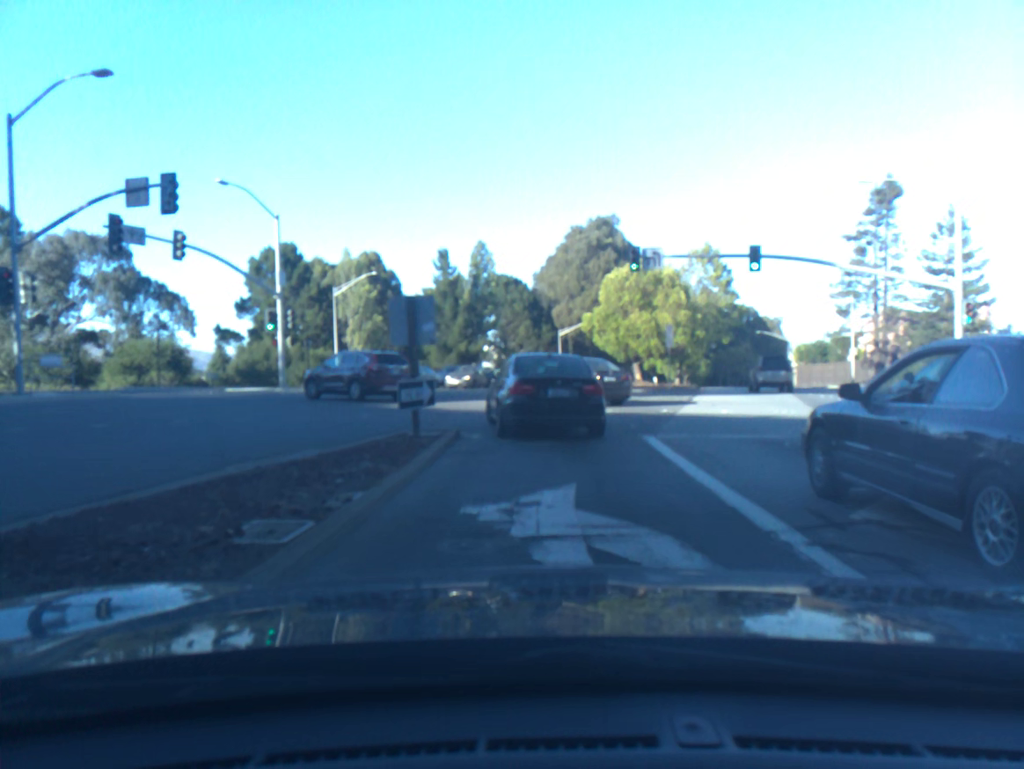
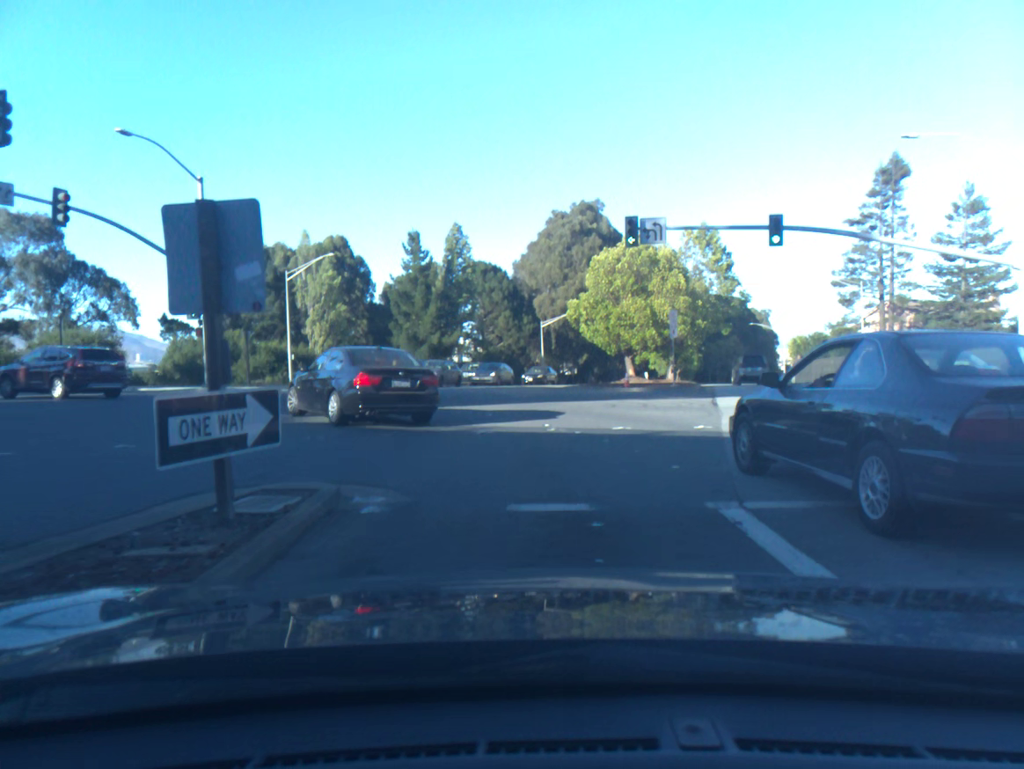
(+0.1, +6.5) m; +1°
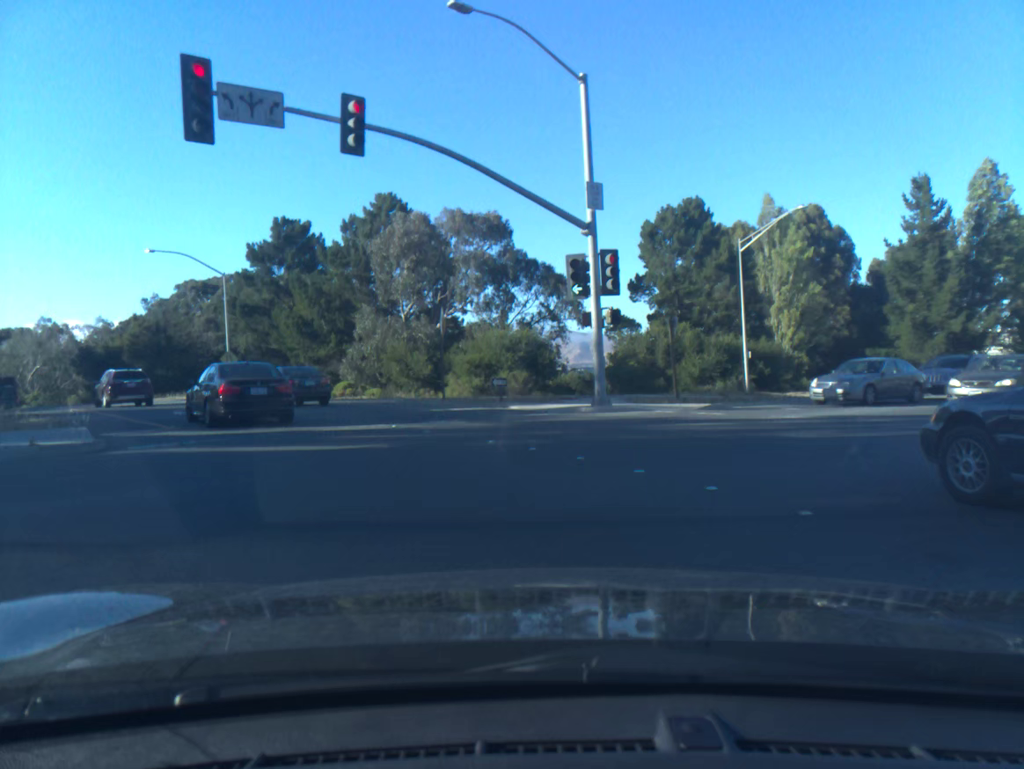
(-4.0, +15.5) m; -38°
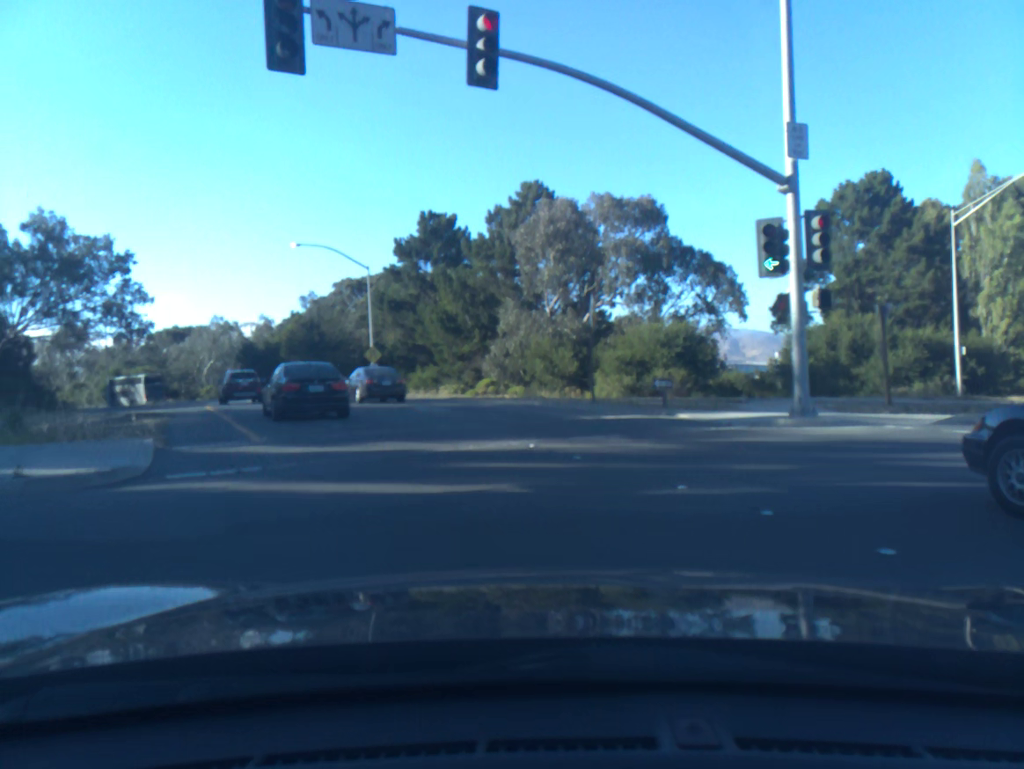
(-0.4, +4.5) m; -10°
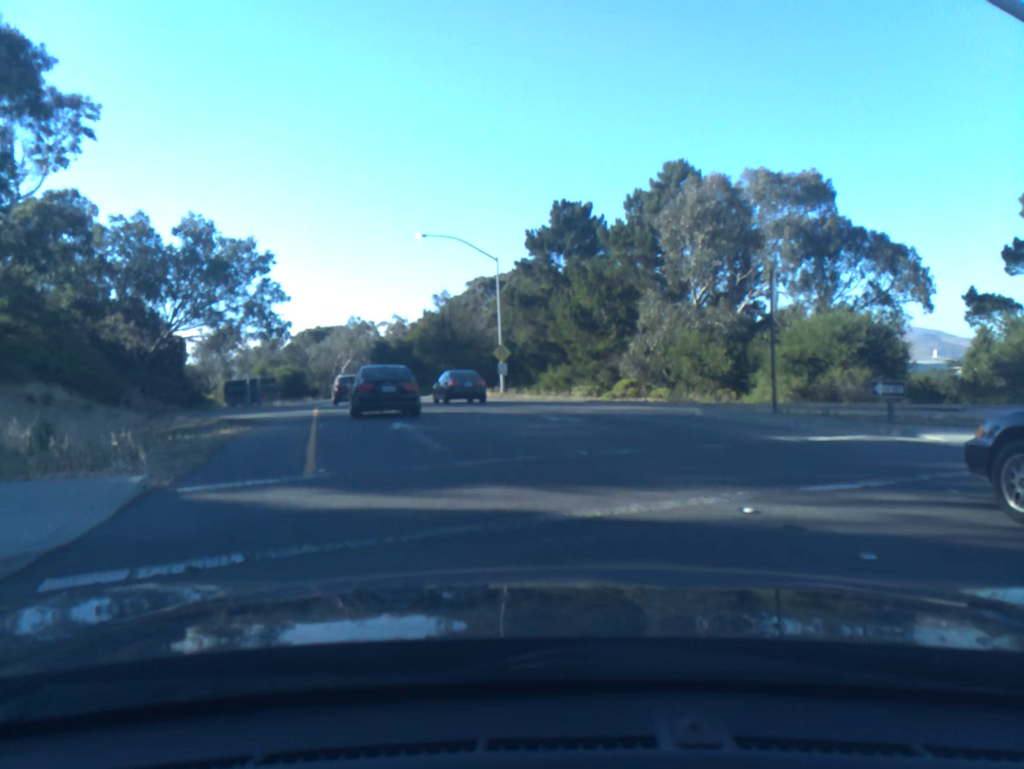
(-0.4, +5.0) m; -9°
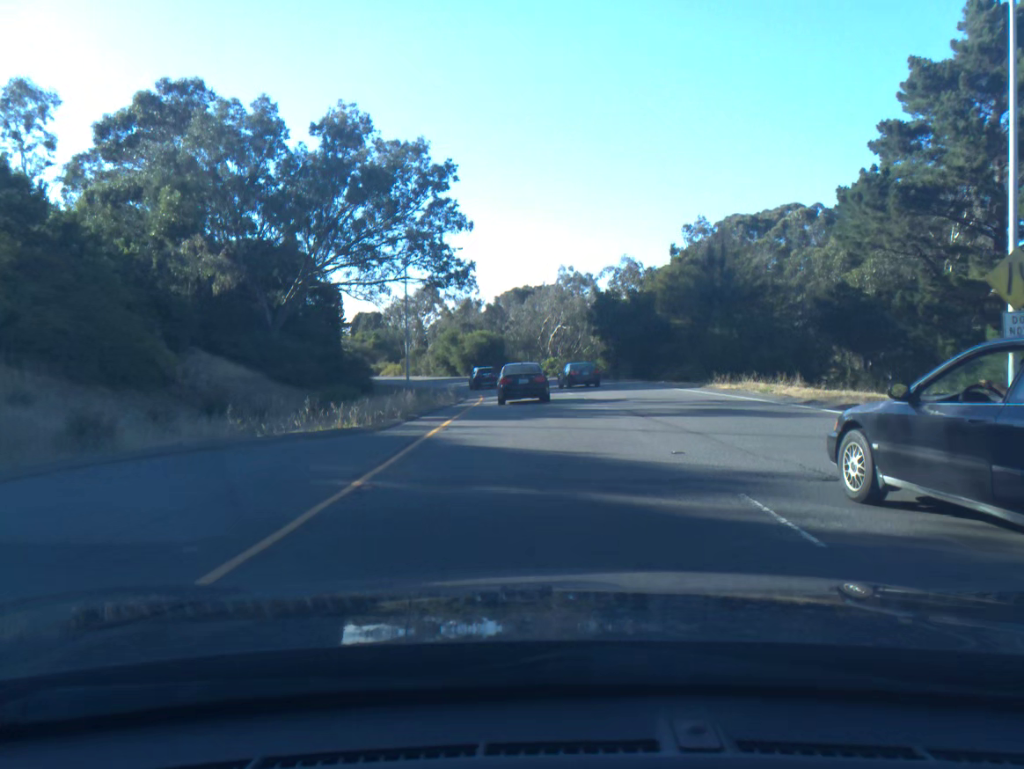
(-6.1, +32.0) m; -13°
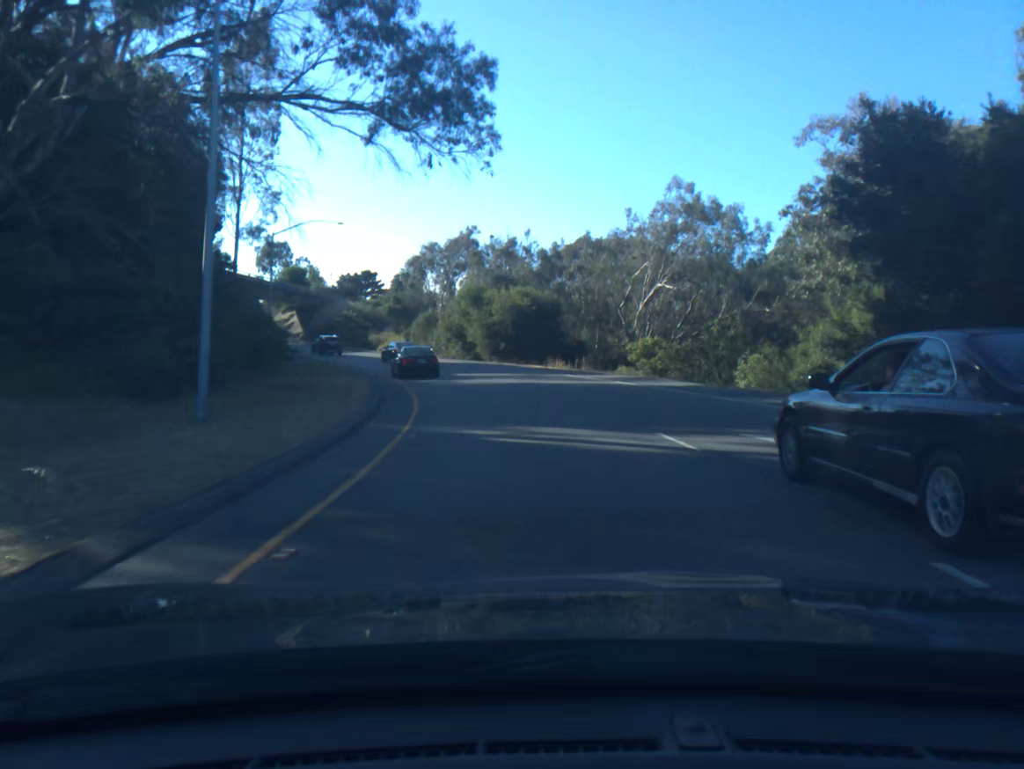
(-1.4, +39.4) m; -5°
